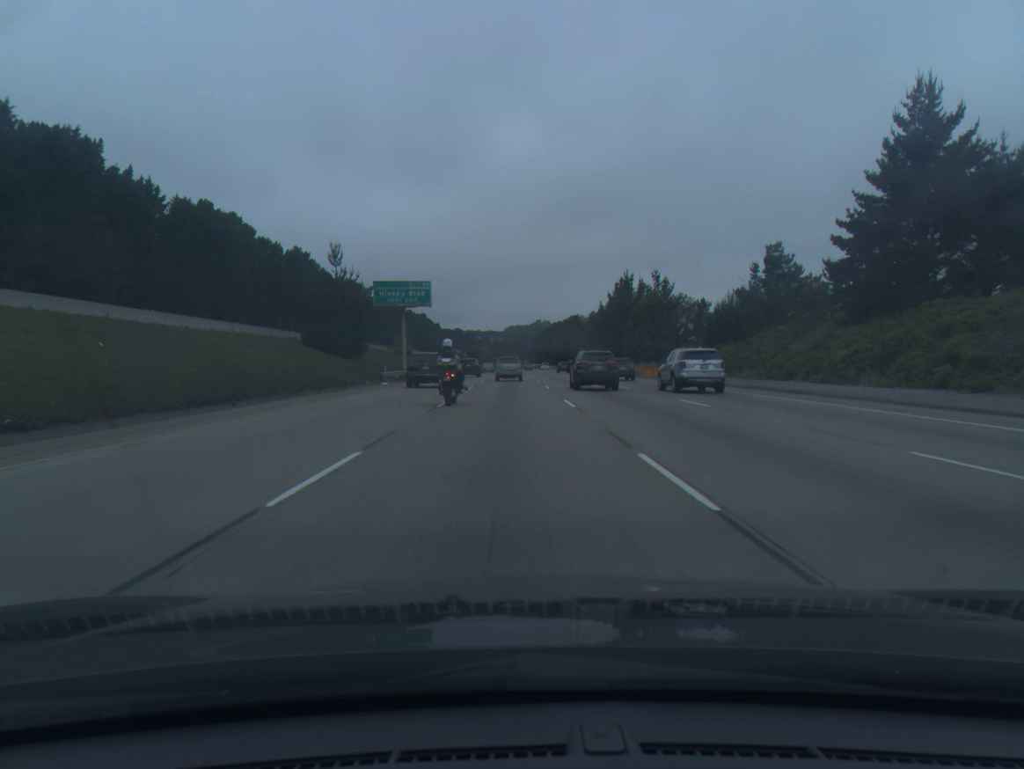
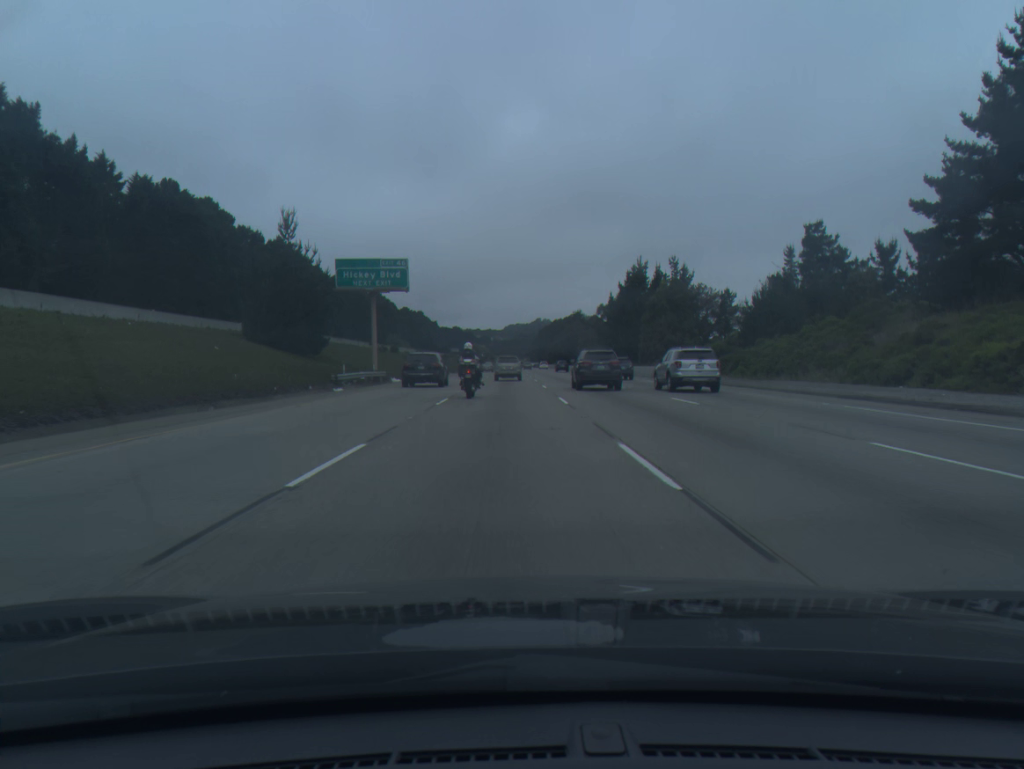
(0.0, +13.6) m; 0°
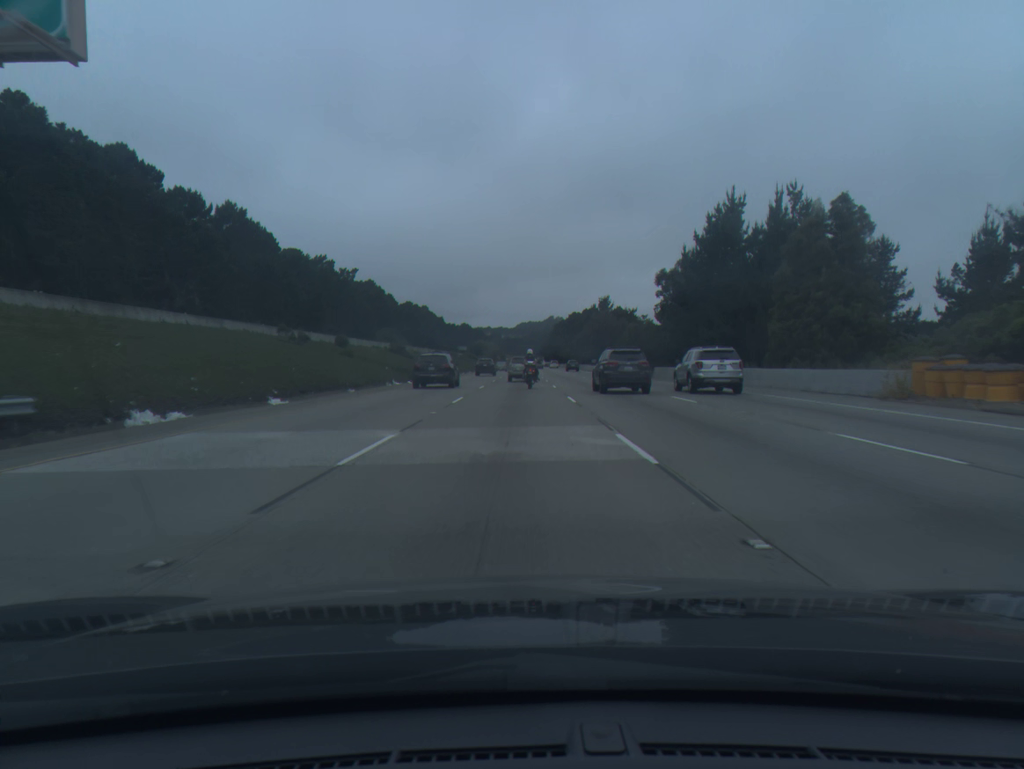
(-0.3, +42.1) m; -1°
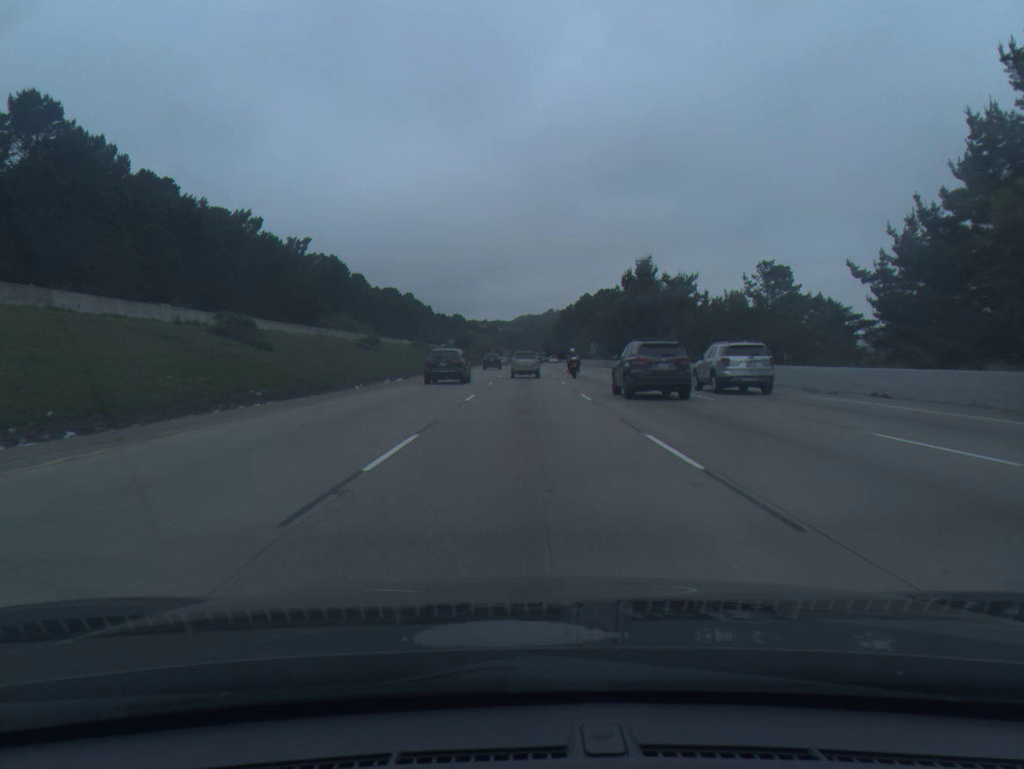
(0.0, +59.0) m; 0°
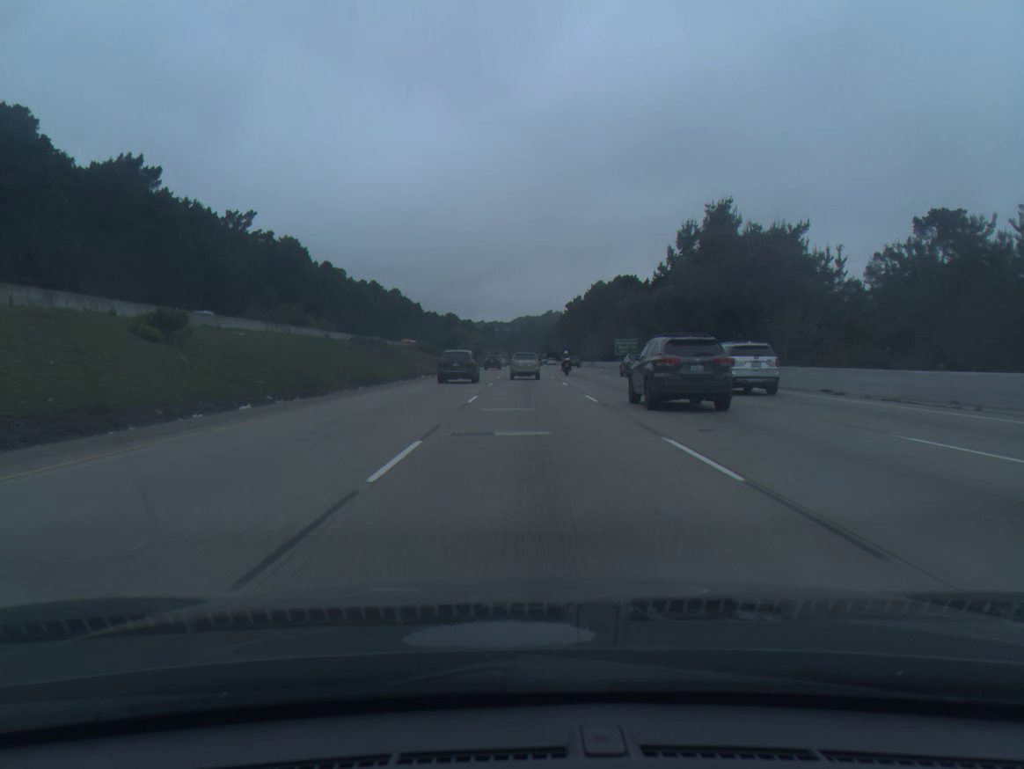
(+0.1, +44.6) m; 0°
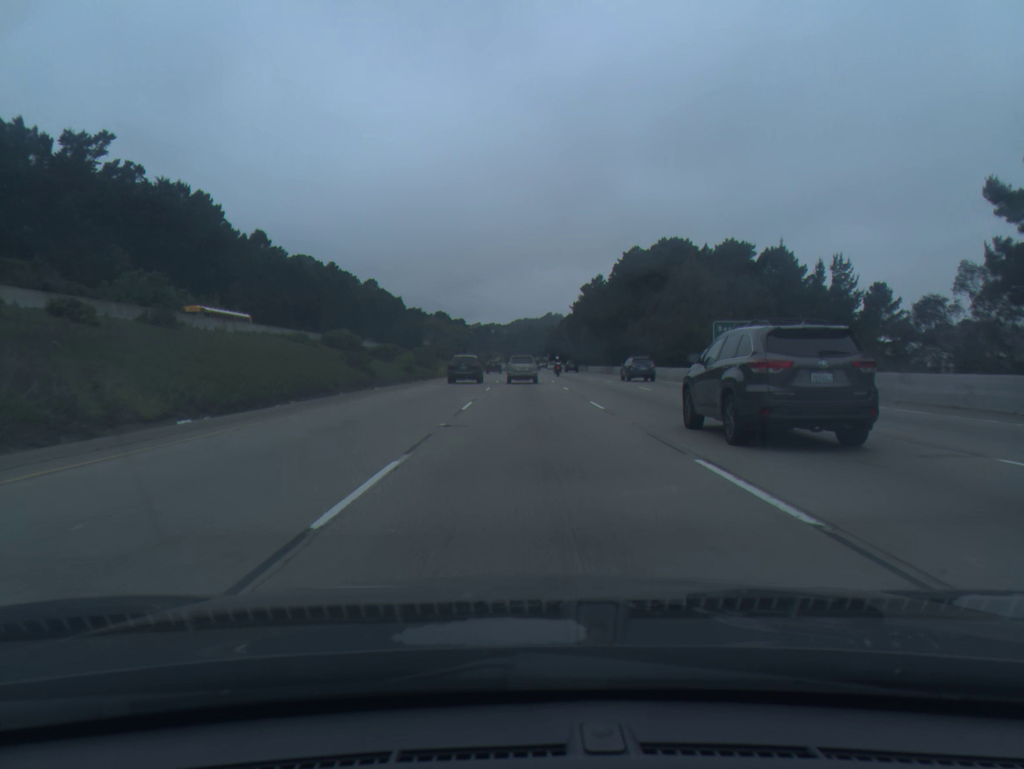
(+0.1, +60.4) m; 0°
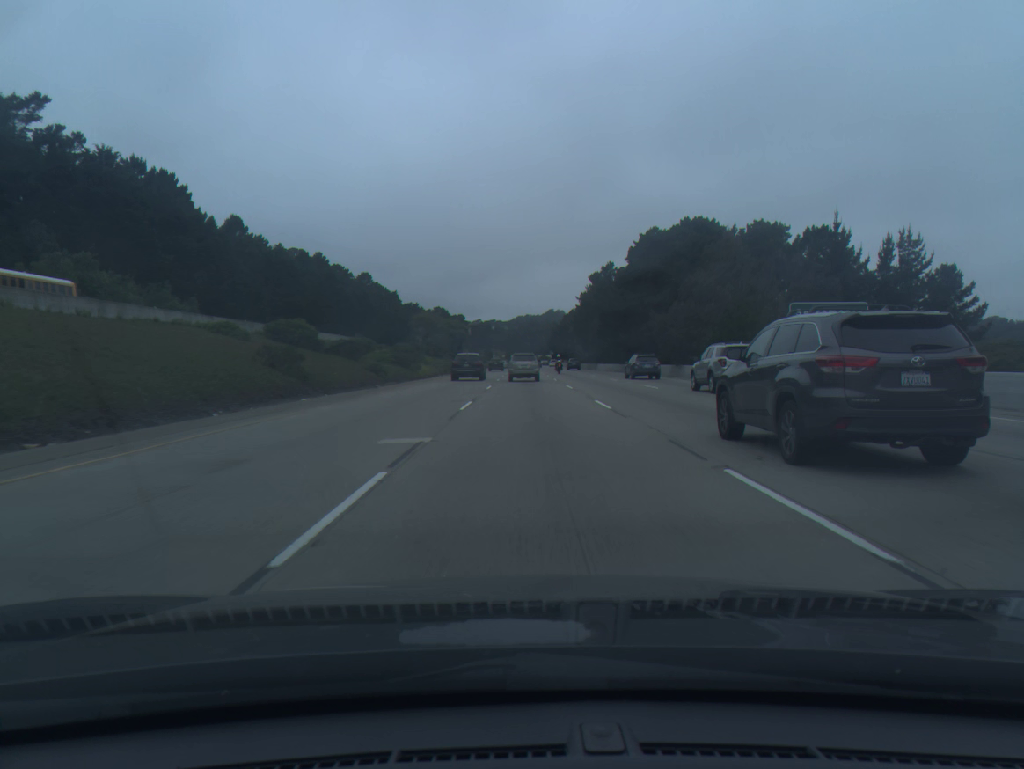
(0.0, +15.7) m; 0°
